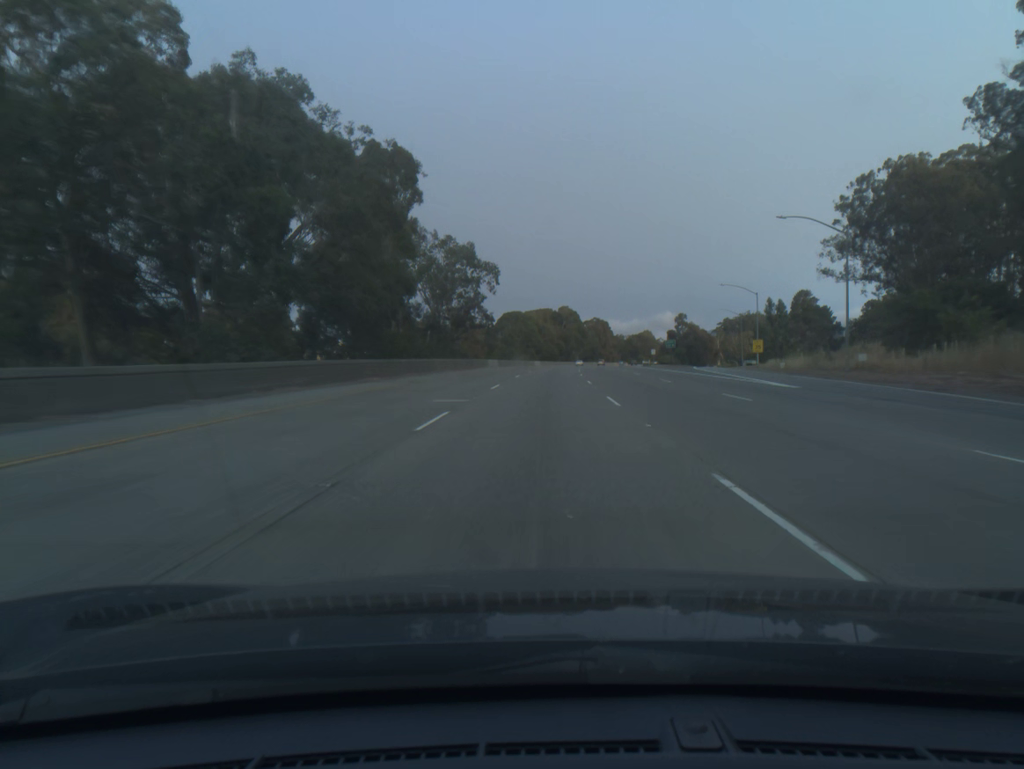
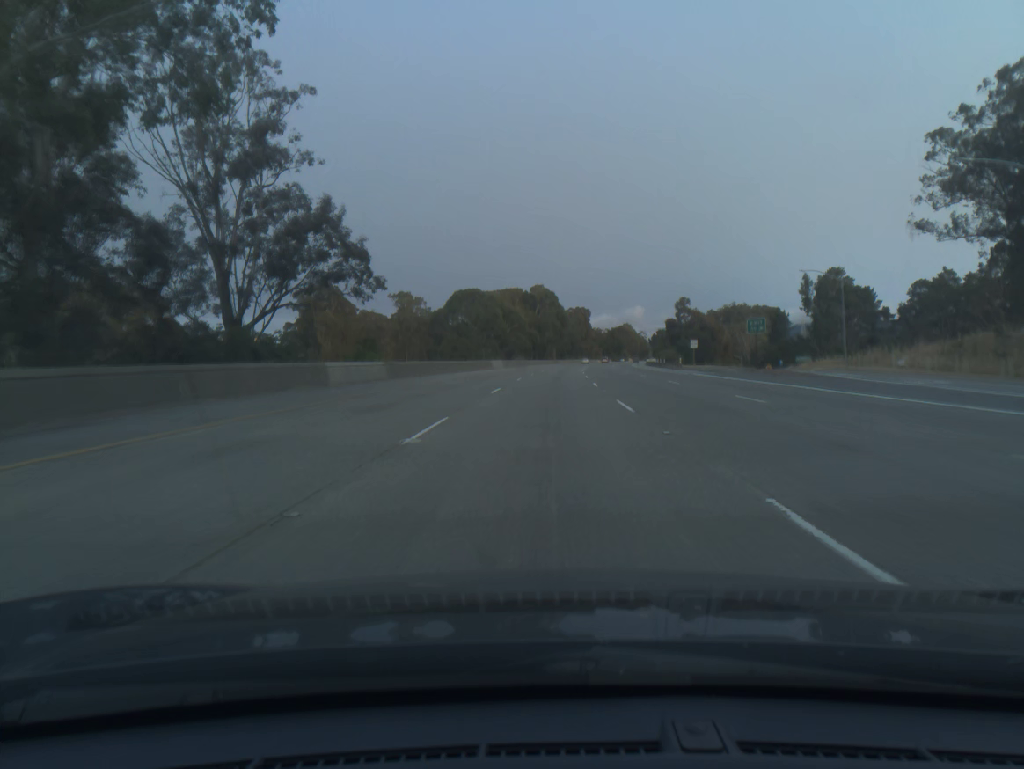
(+1.0, +59.4) m; +2°
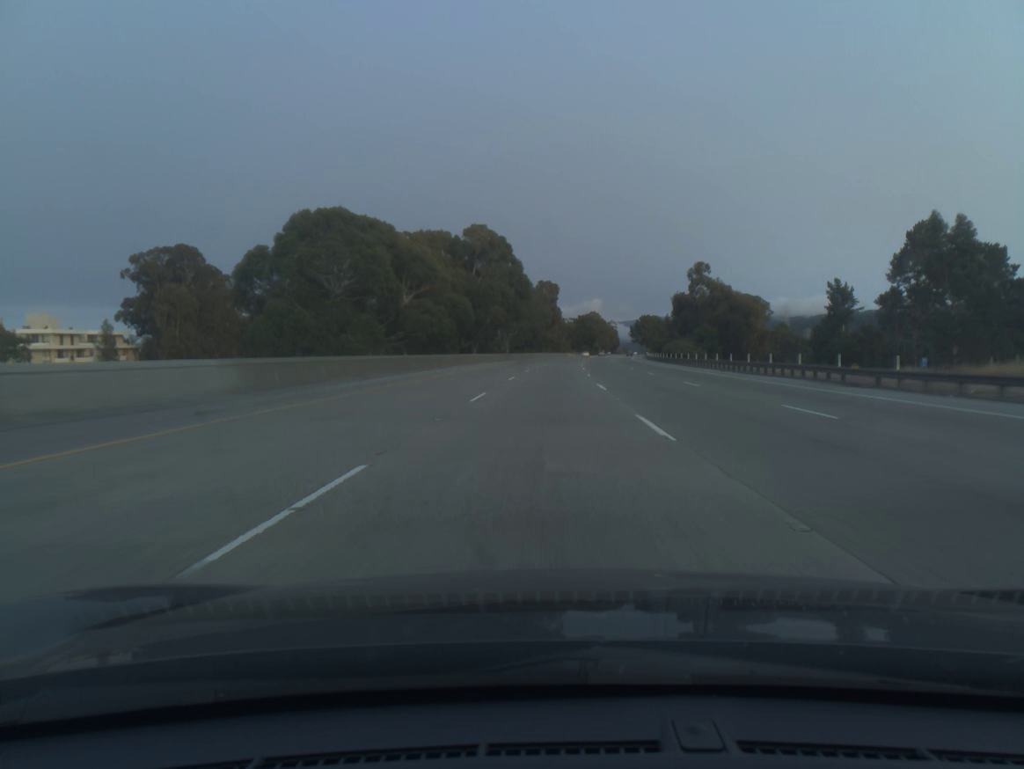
(+2.2, +79.3) m; +3°
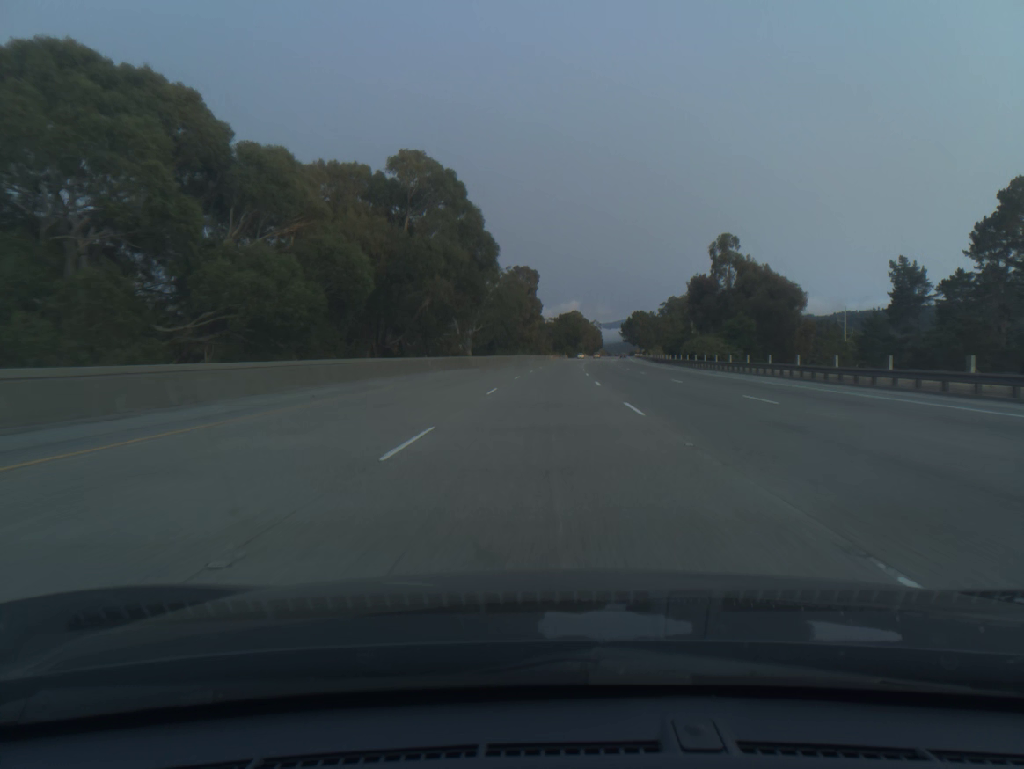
(+0.5, +39.5) m; +2°
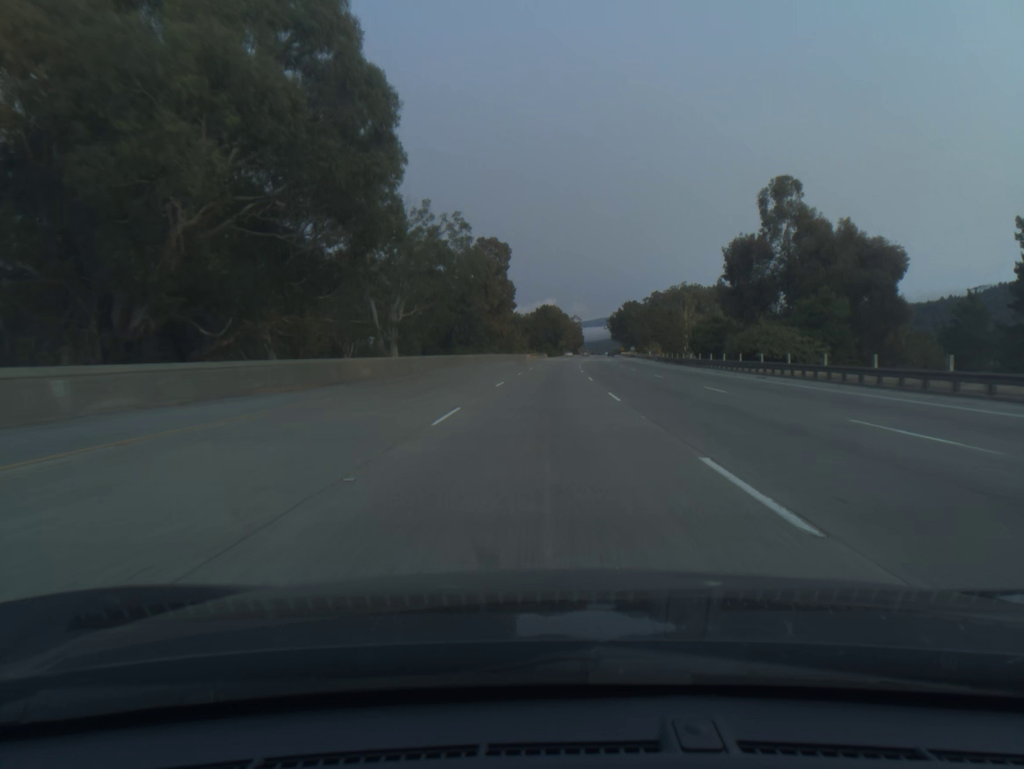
(+0.6, +39.4) m; +2°
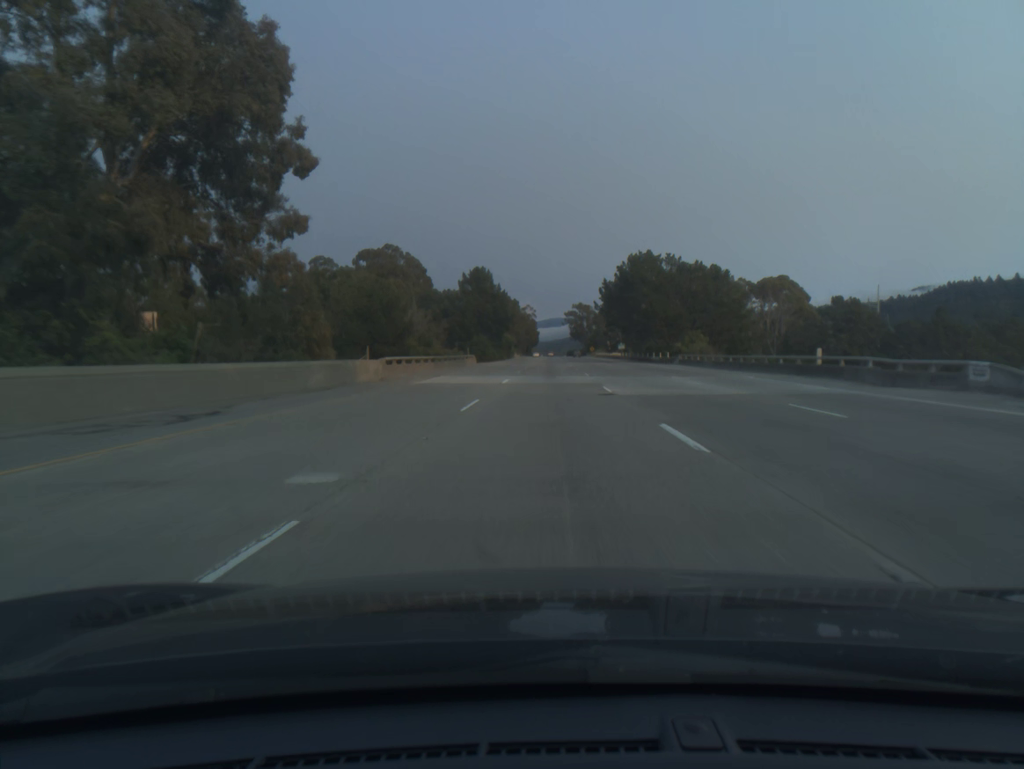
(+2.9, +98.2) m; +4°
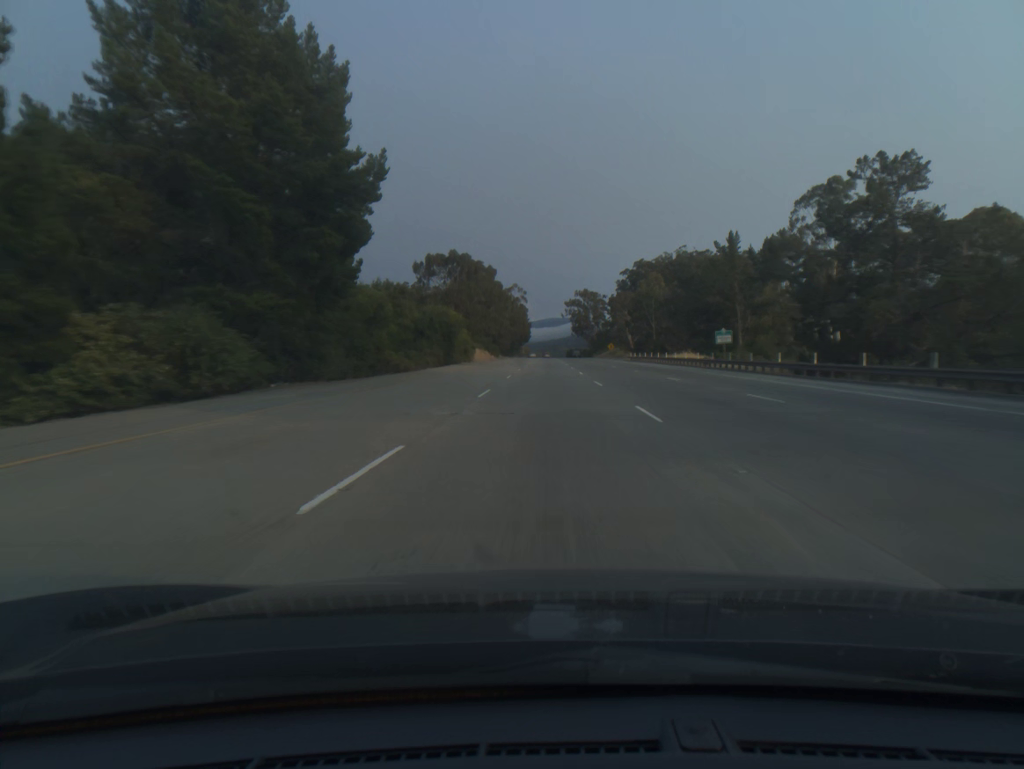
(+0.9, +98.3) m; 0°
